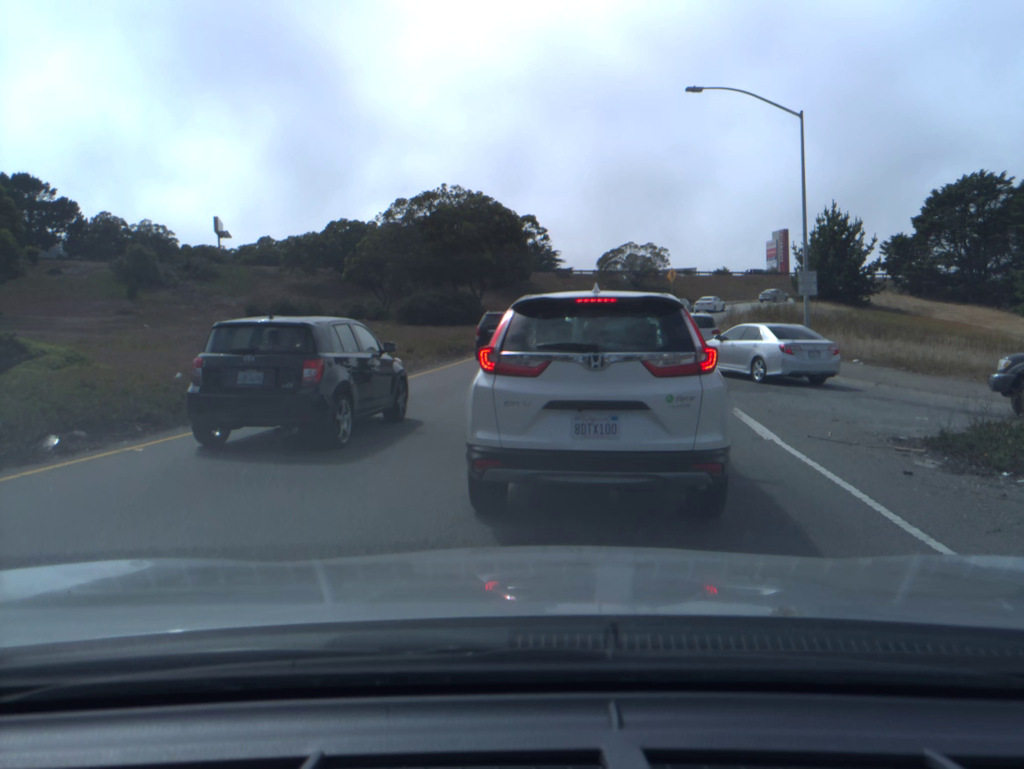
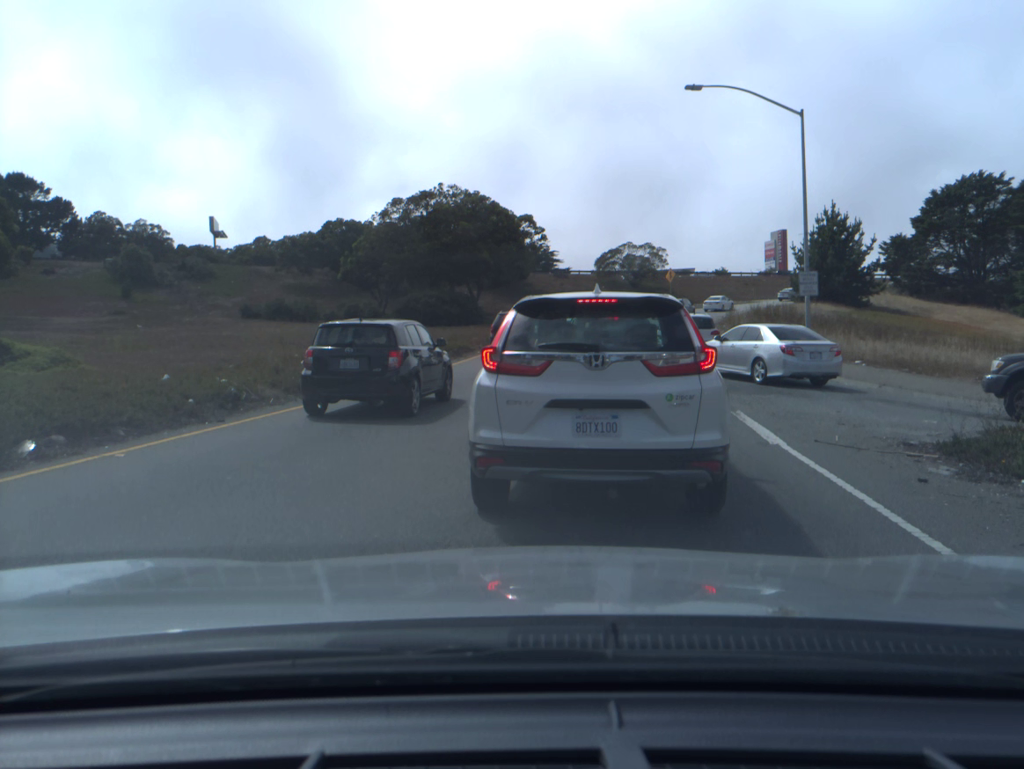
(0.0, +0.3) m; 0°
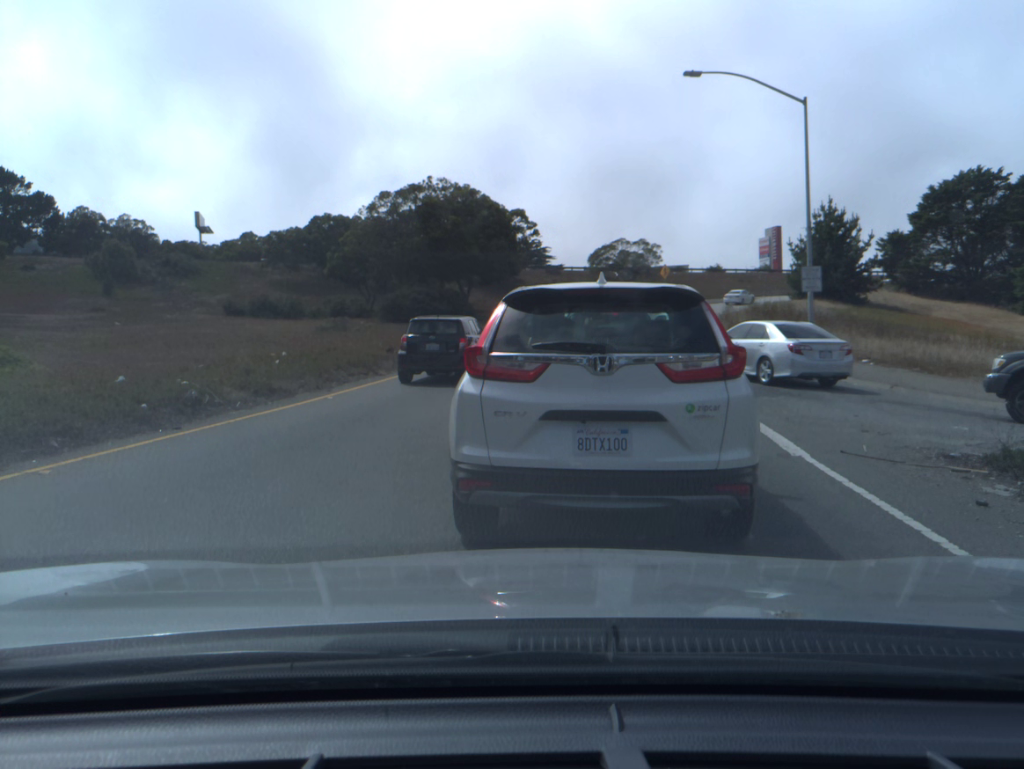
(0.0, +1.1) m; +1°
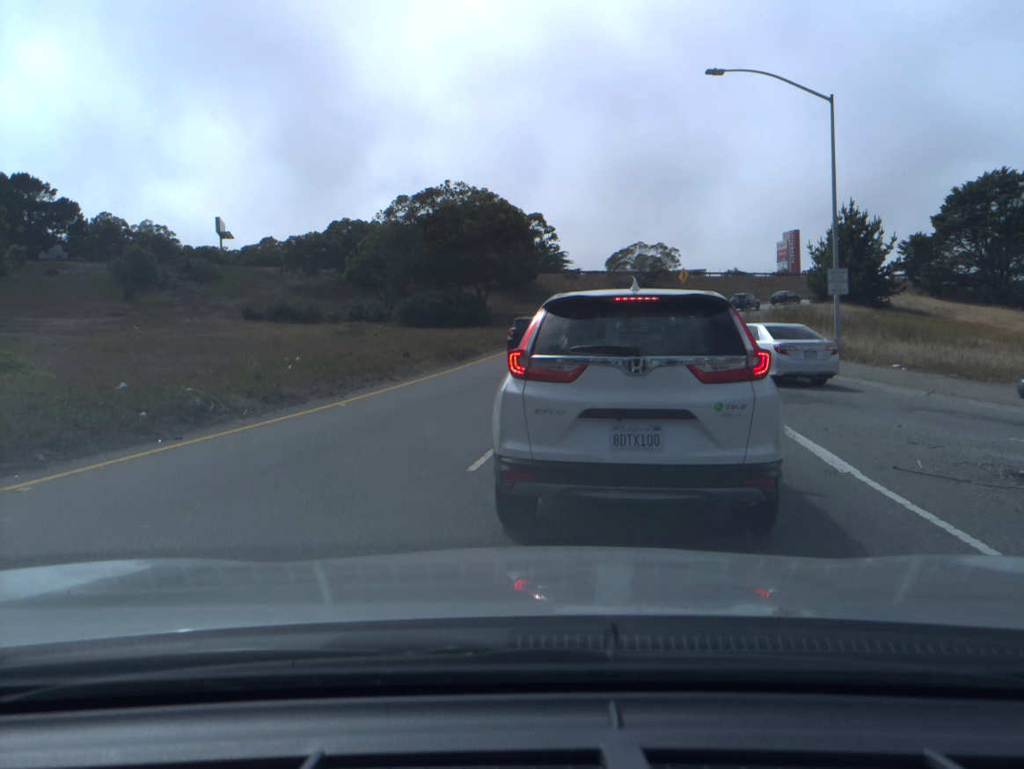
(-0.1, +0.7) m; -1°
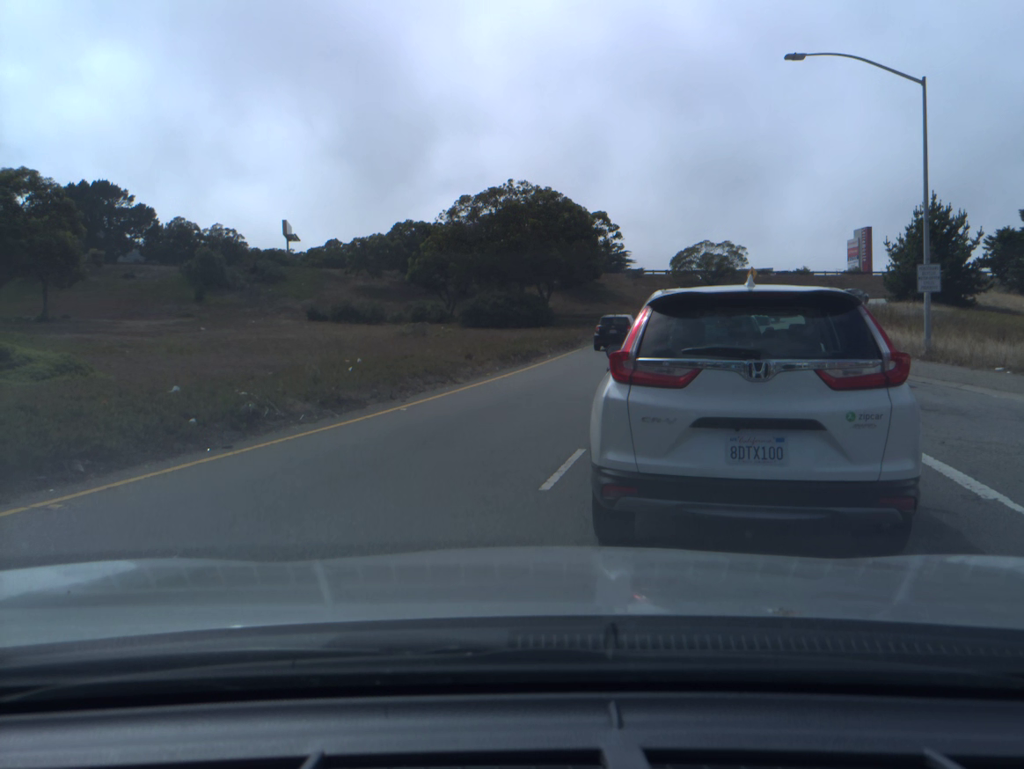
(-0.2, +0.9) m; -4°
